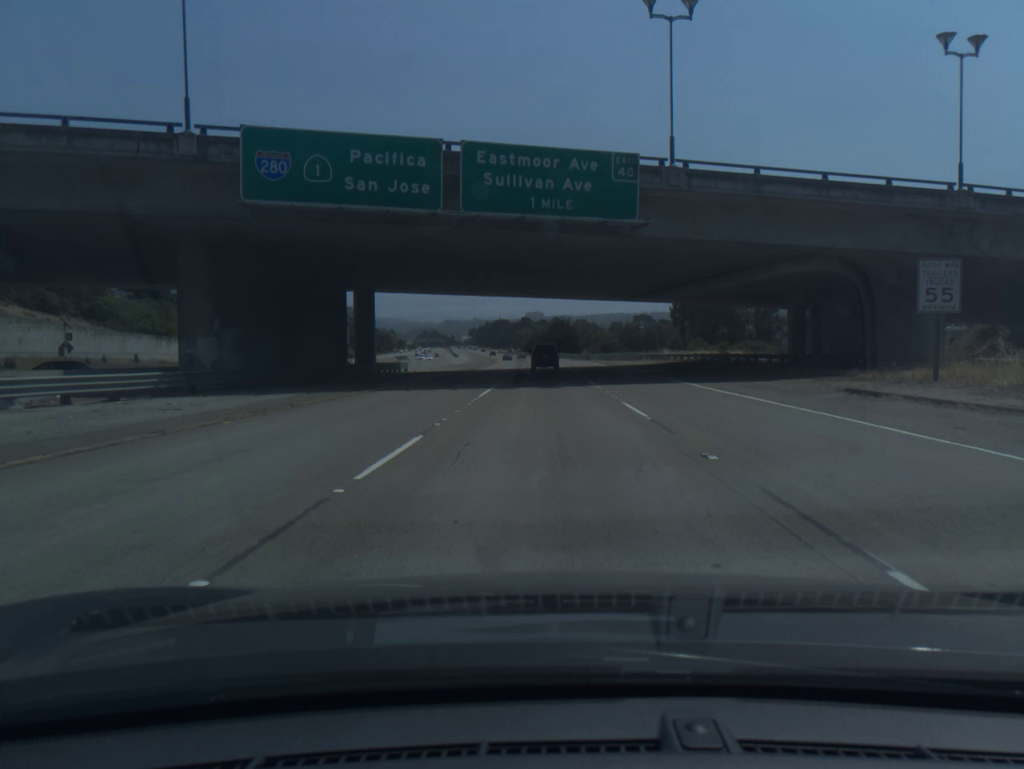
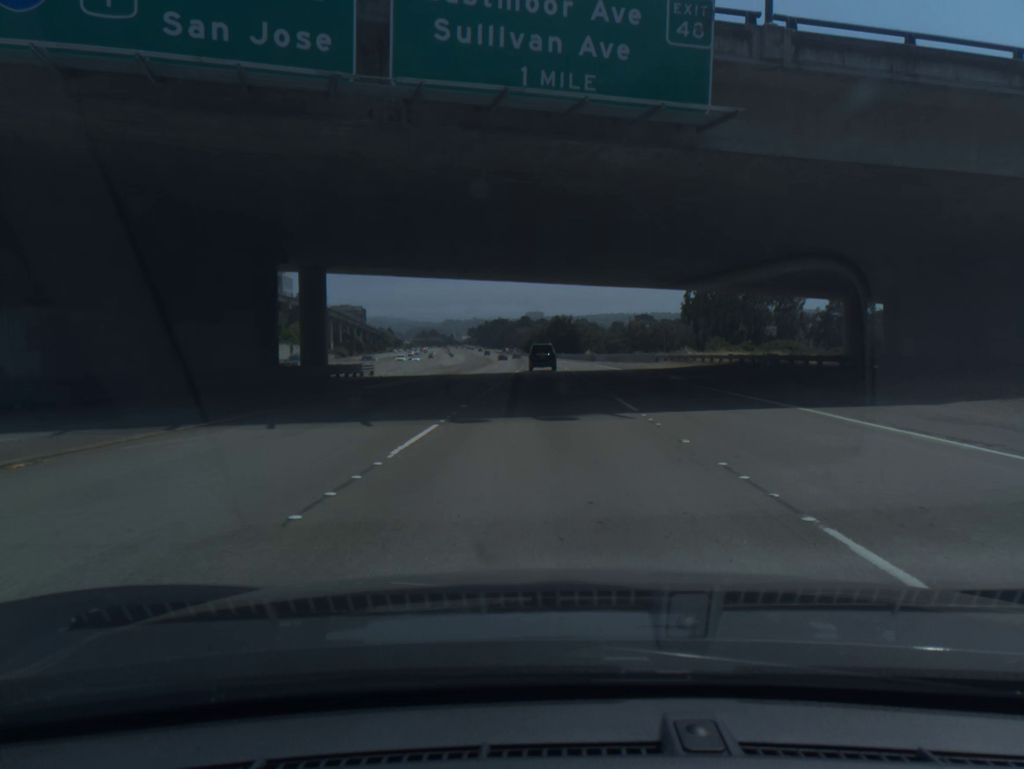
(0.0, +13.0) m; 0°
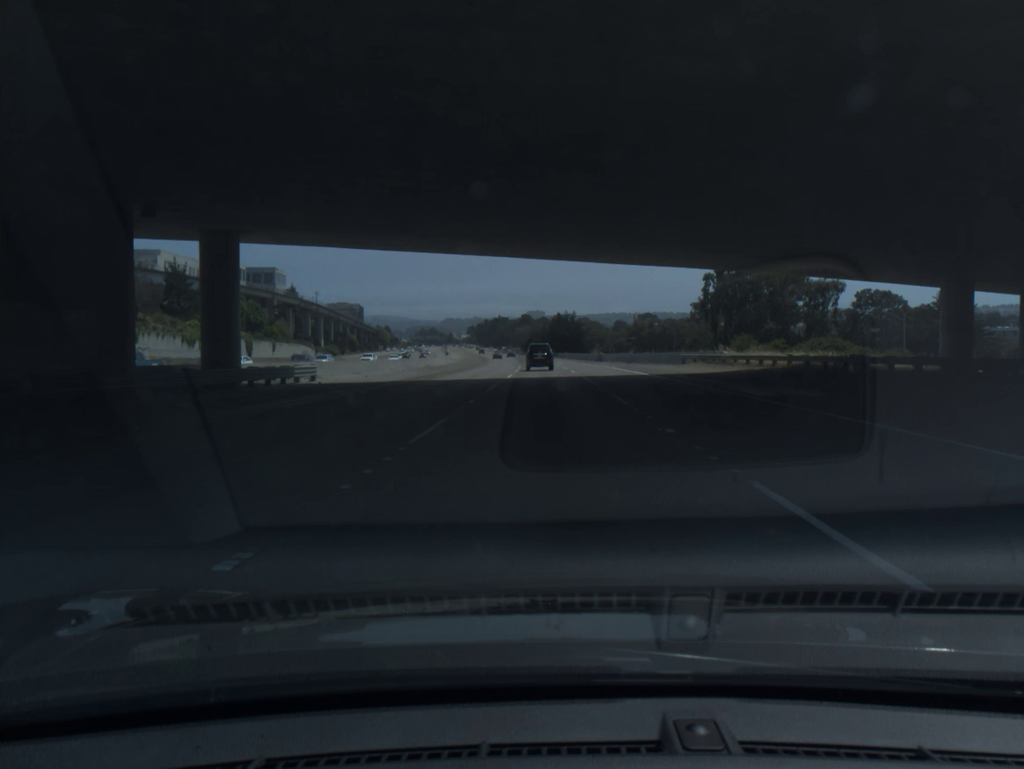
(0.0, +13.1) m; 0°
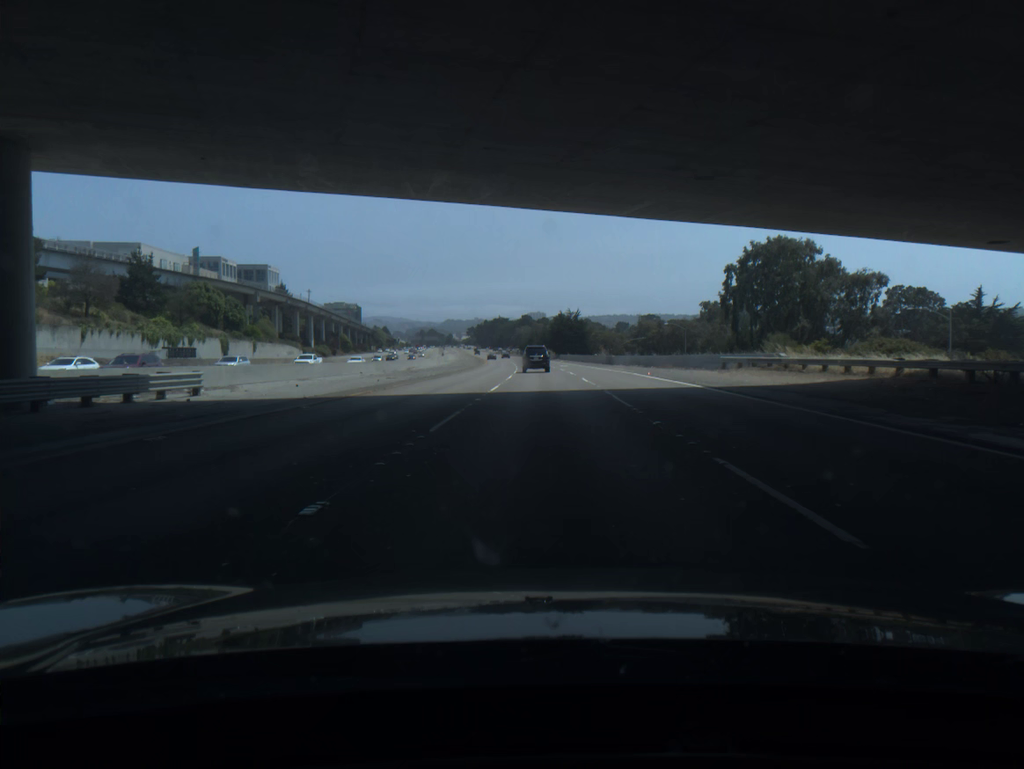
(0.0, +13.1) m; 0°
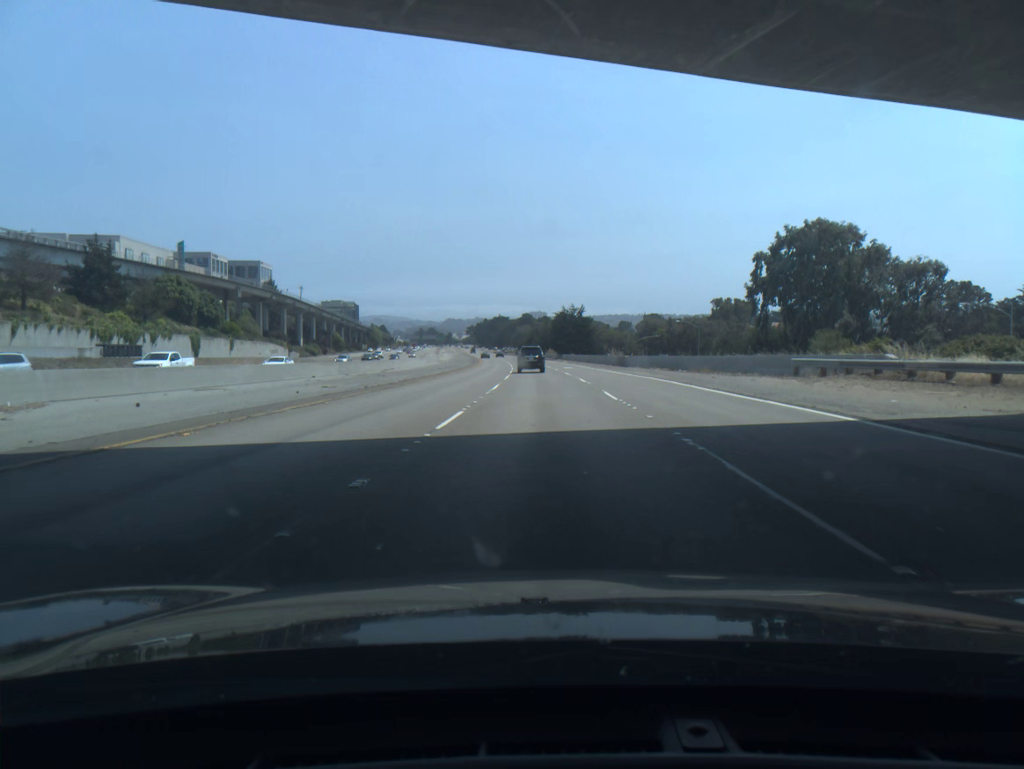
(0.0, +13.1) m; 0°
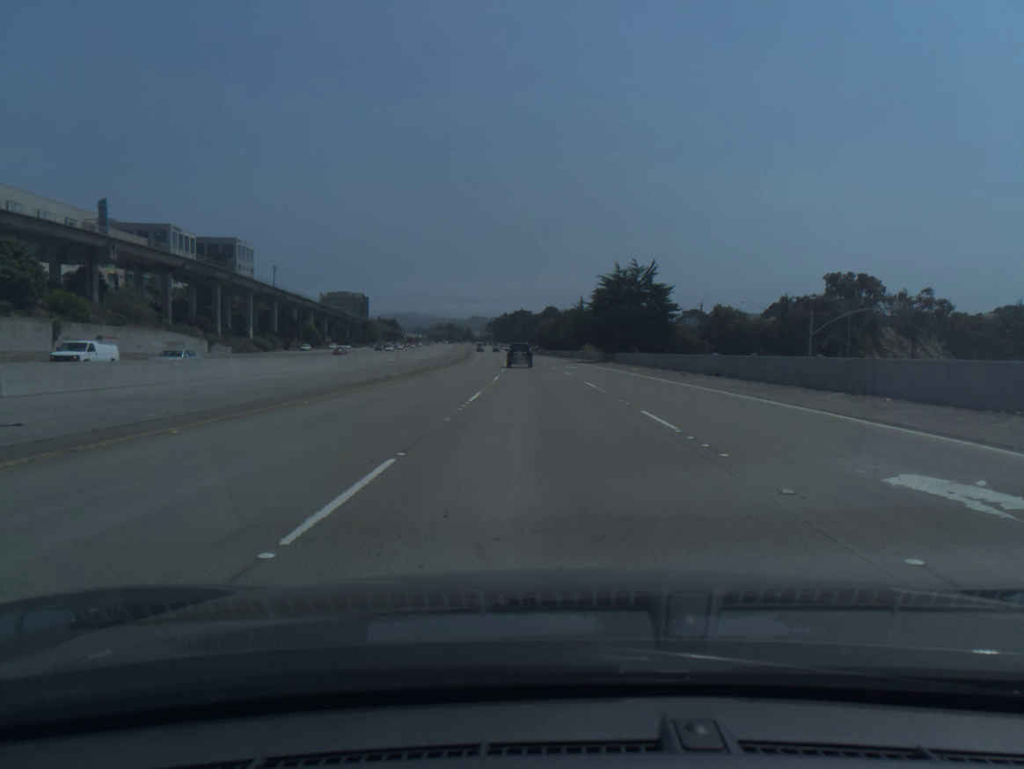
(-1.0, +65.9) m; -2°
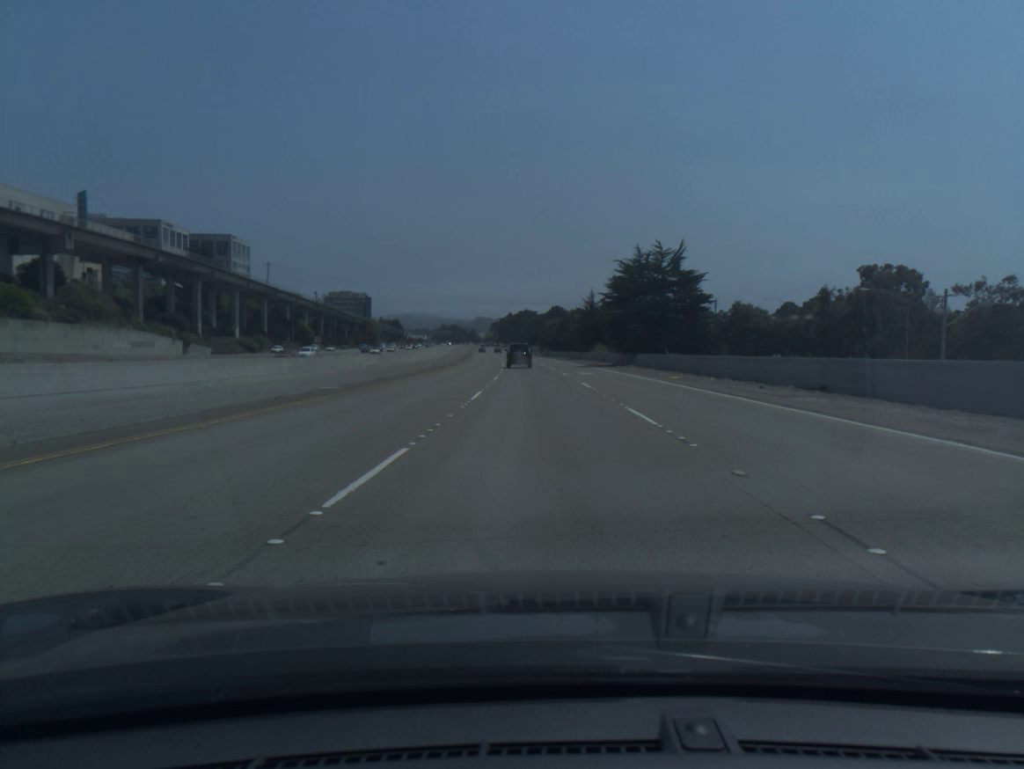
(0.0, +13.2) m; 0°
